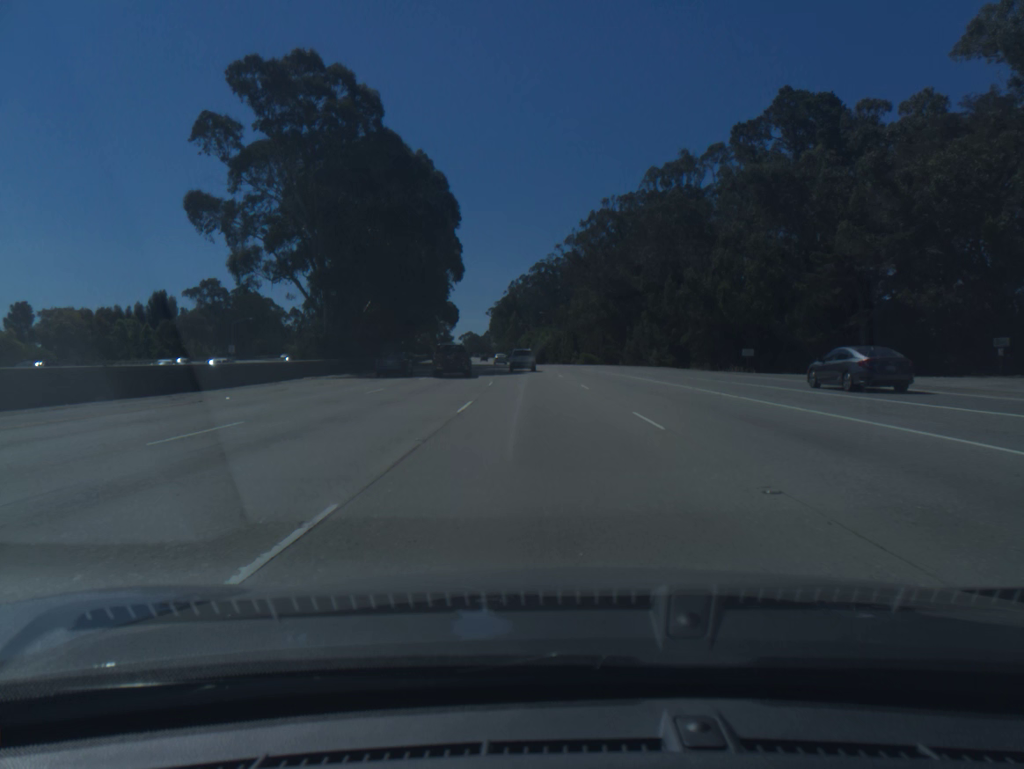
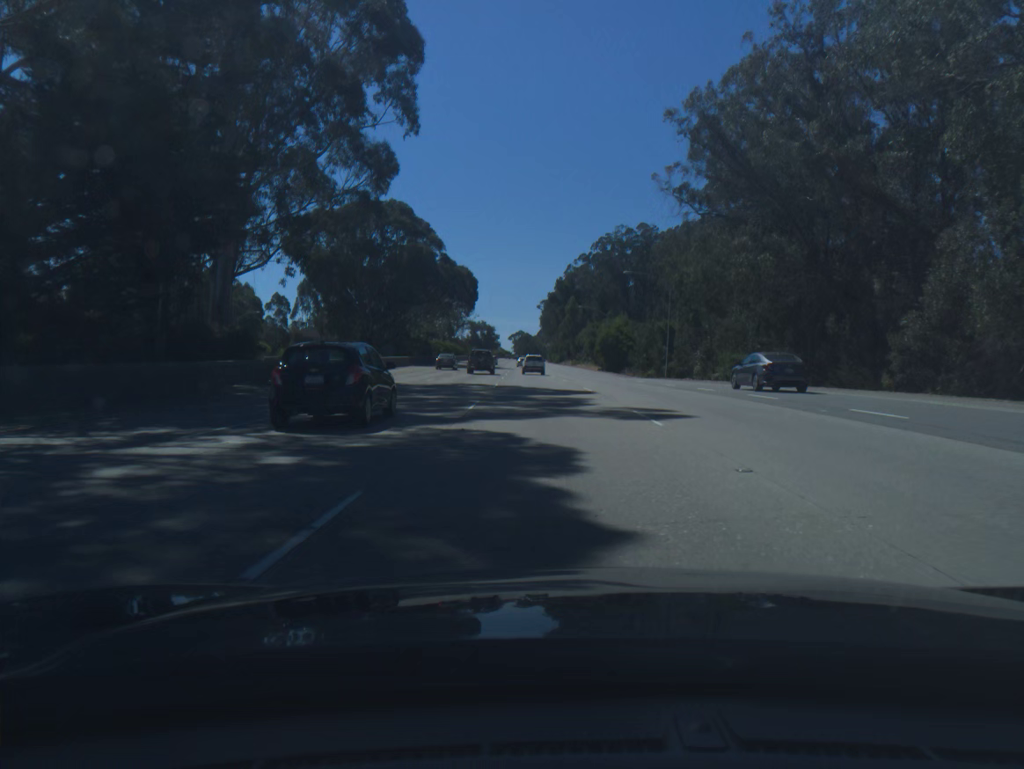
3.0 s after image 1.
(-2.7, +72.0) m; -4°
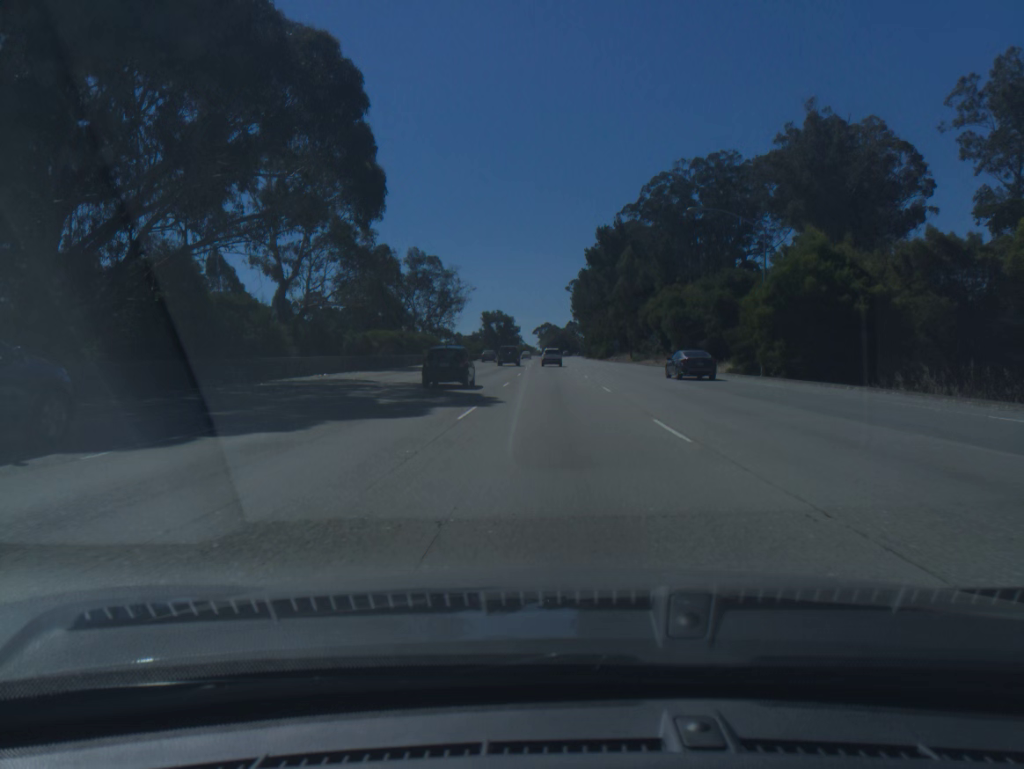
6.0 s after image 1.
(-1.7, +75.7) m; -2°
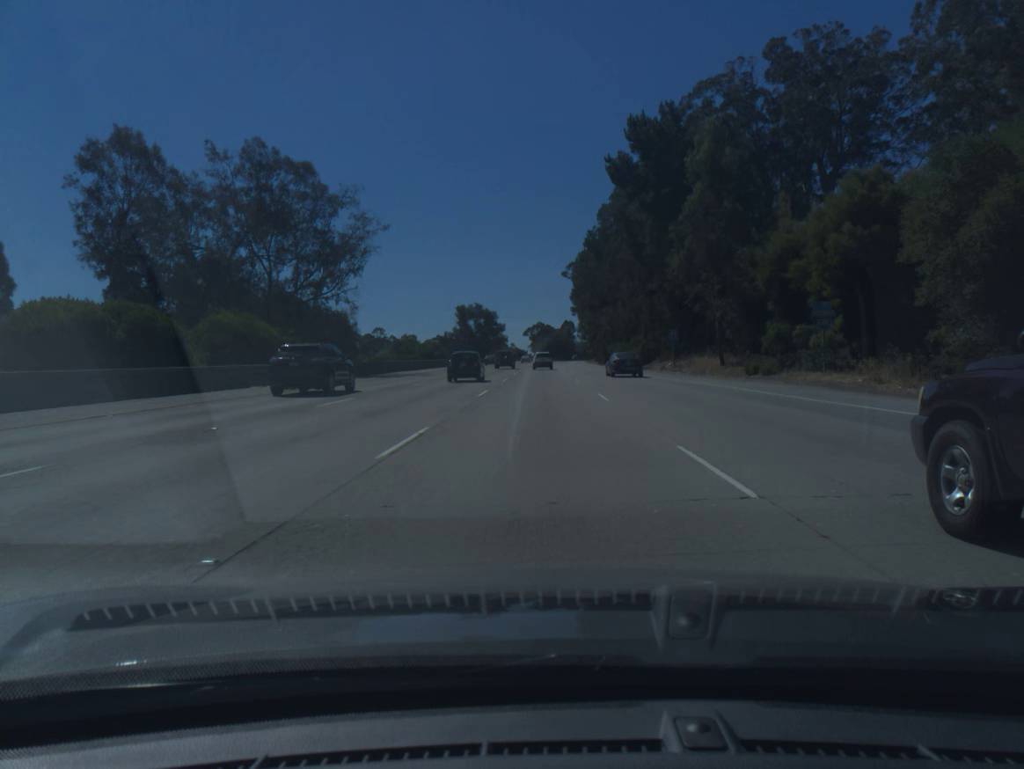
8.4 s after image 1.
(+0.4, +63.2) m; +1°
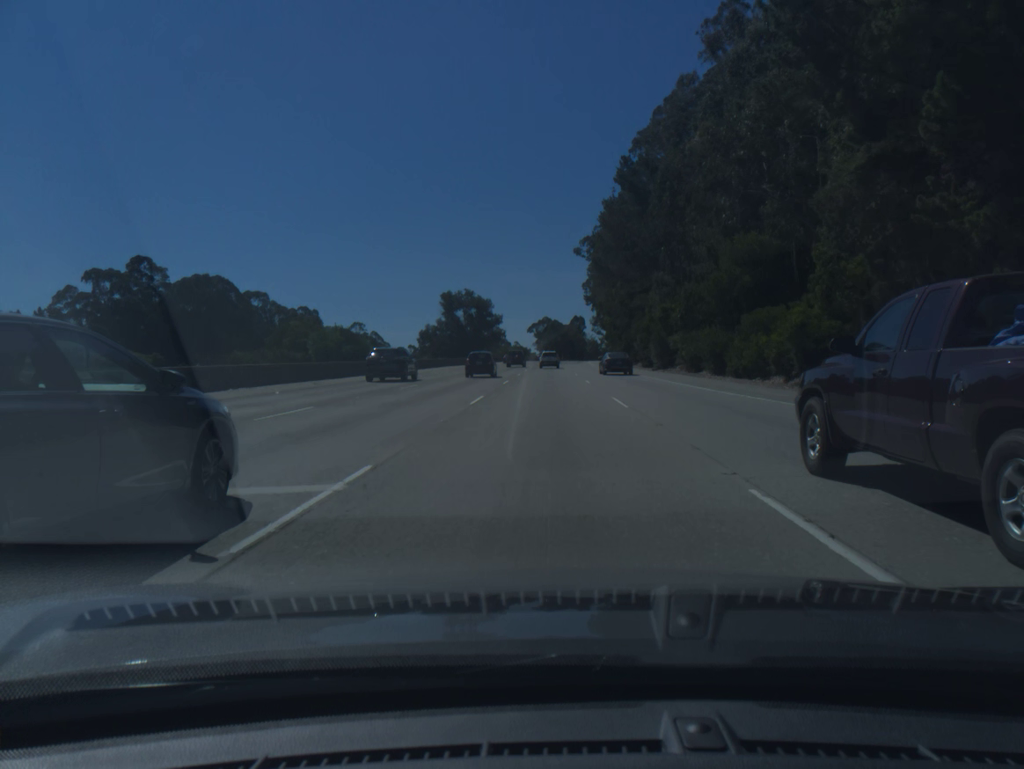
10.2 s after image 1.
(-0.2, +48.6) m; 0°
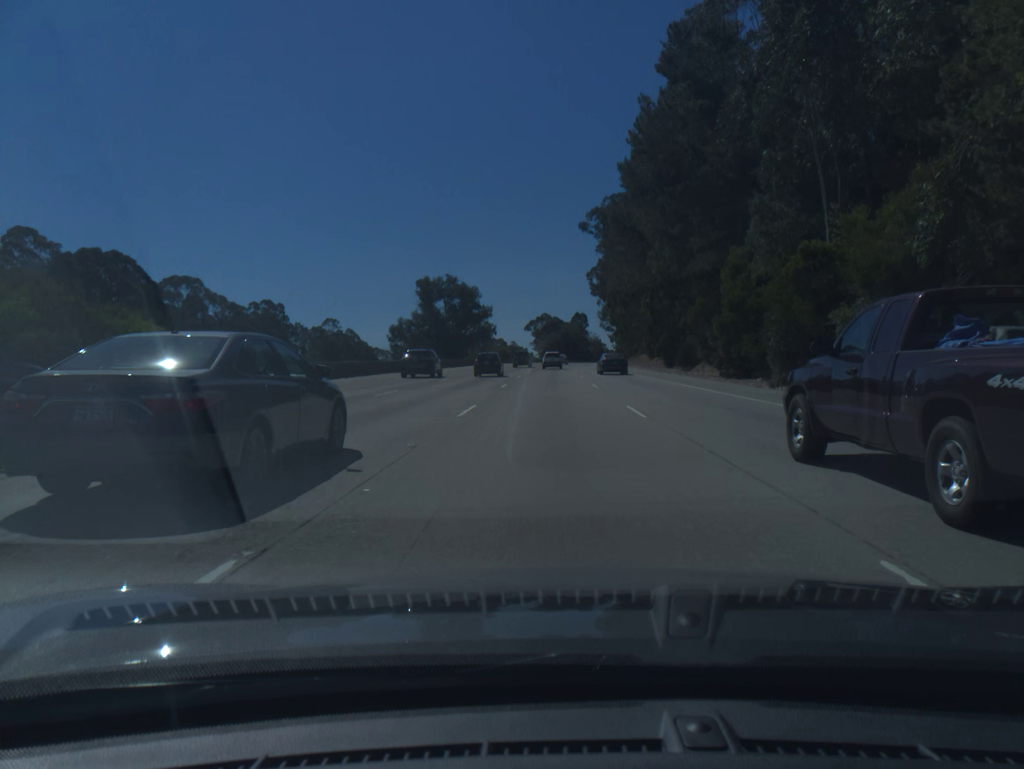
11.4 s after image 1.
(0.0, +32.9) m; 0°
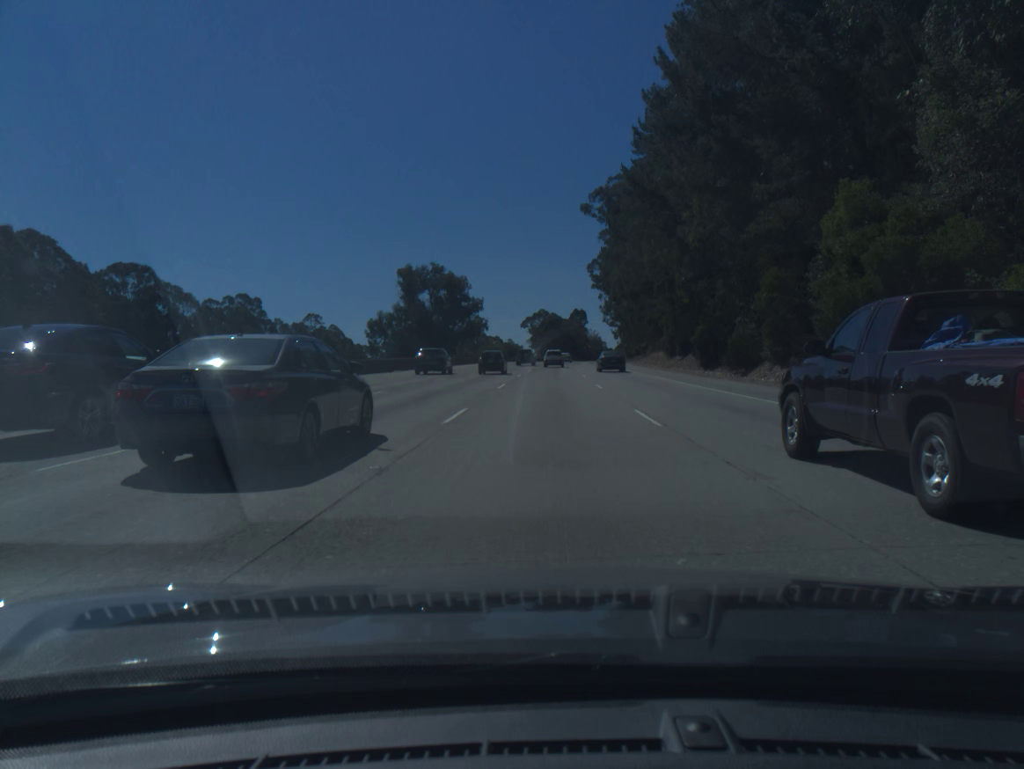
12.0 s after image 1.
(0.0, +16.6) m; 0°
